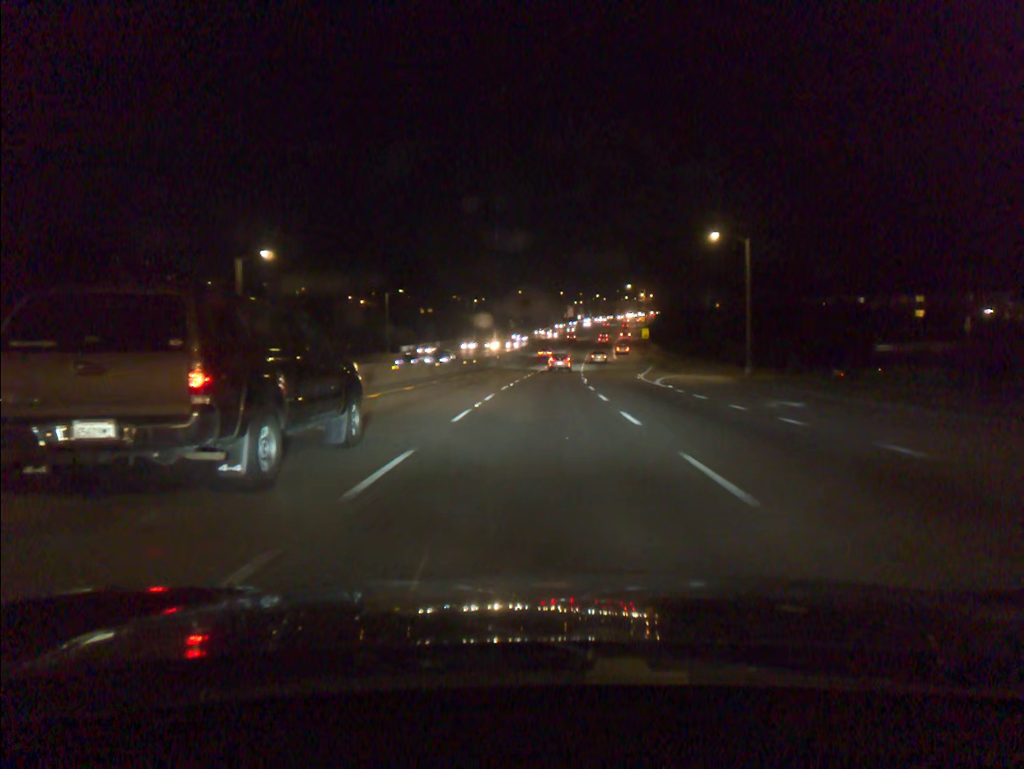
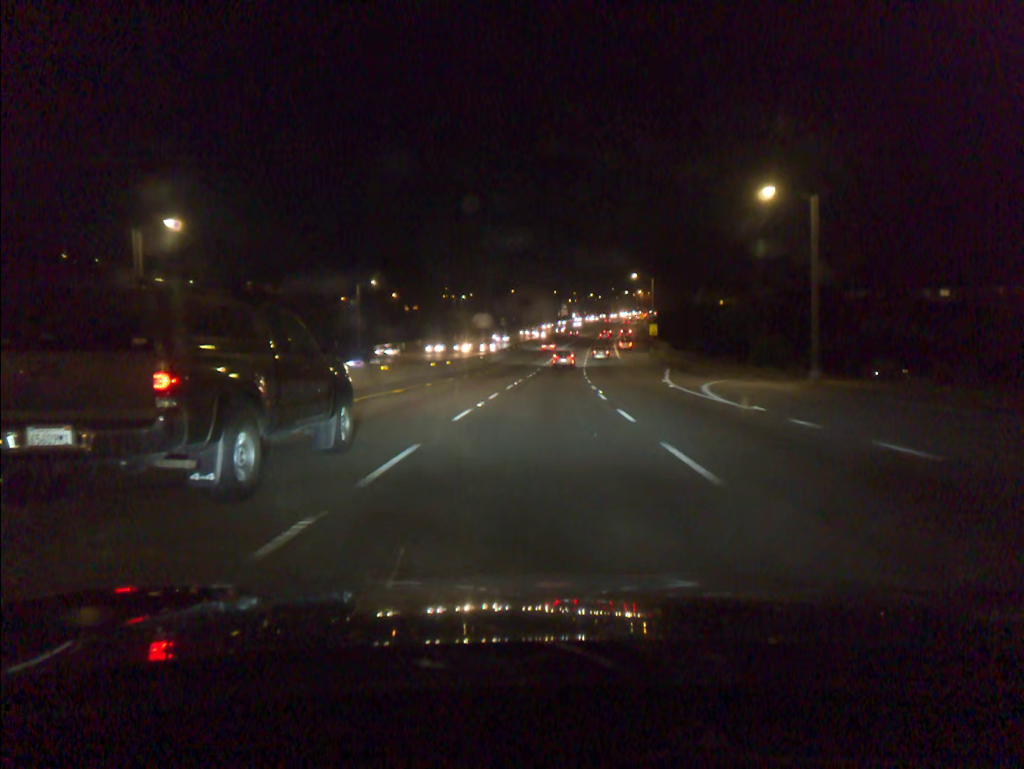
(+0.1, +14.1) m; 0°
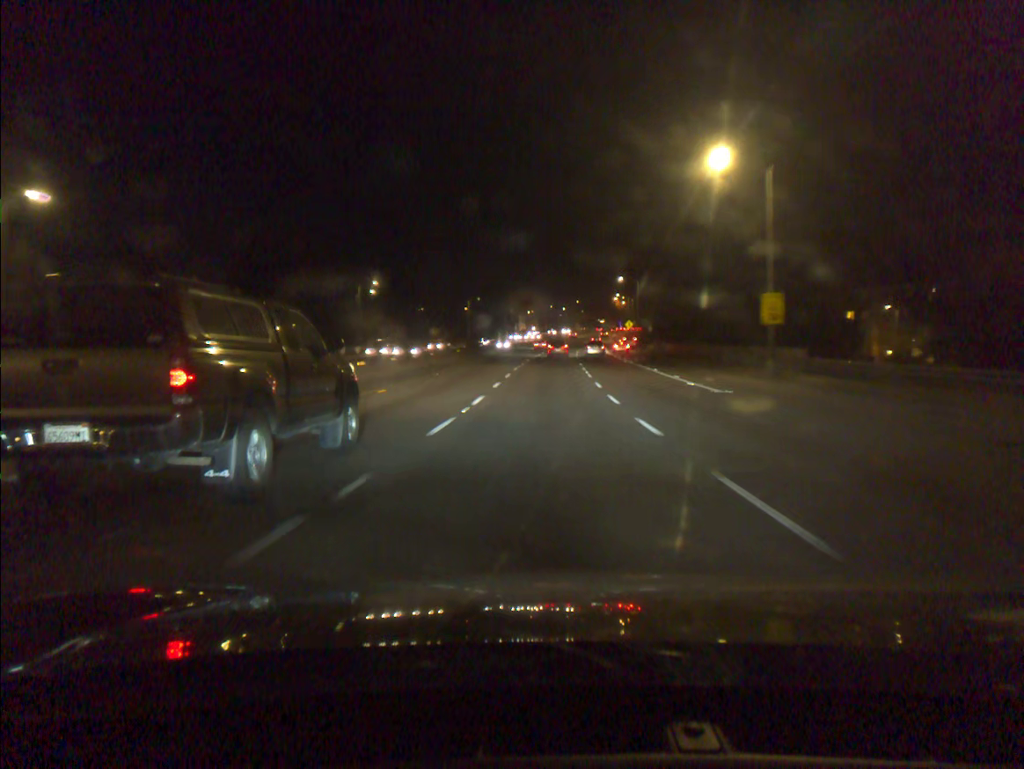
(+1.6, +61.7) m; +3°
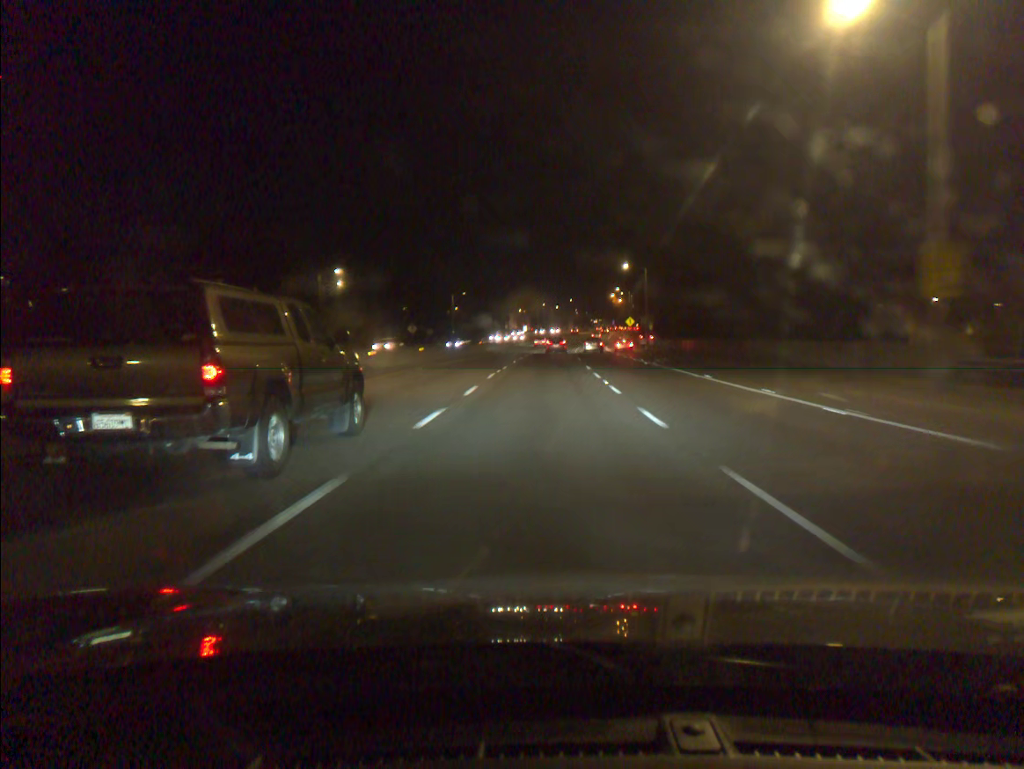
(+0.1, +15.3) m; 0°
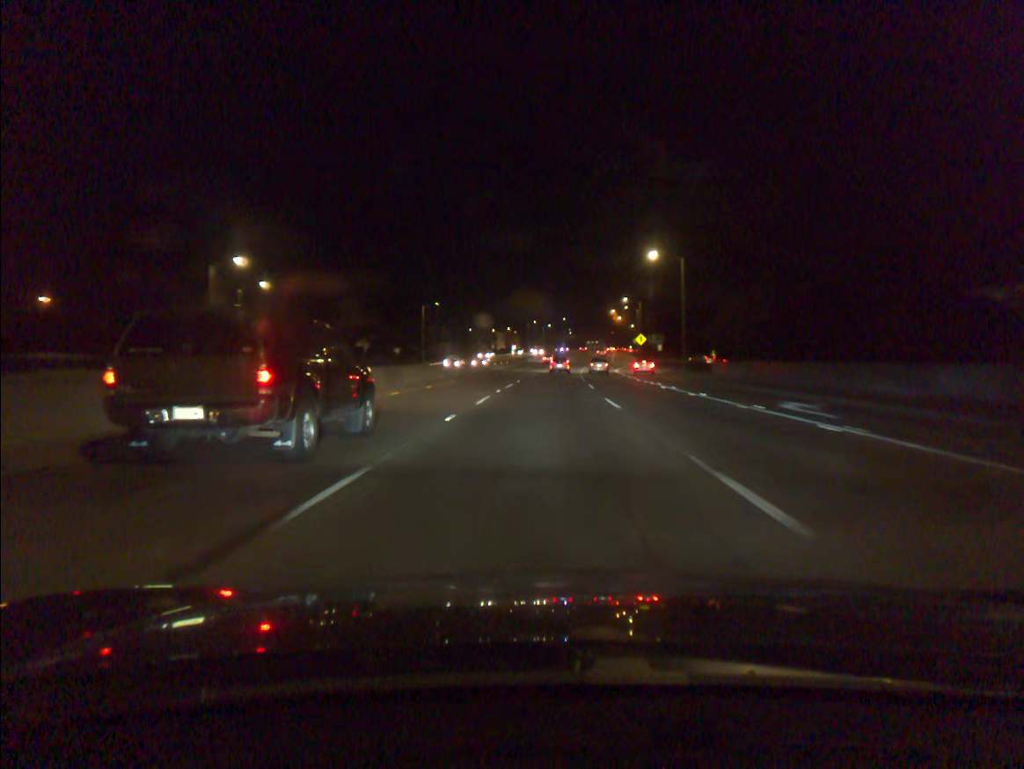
(+0.2, +28.1) m; +1°
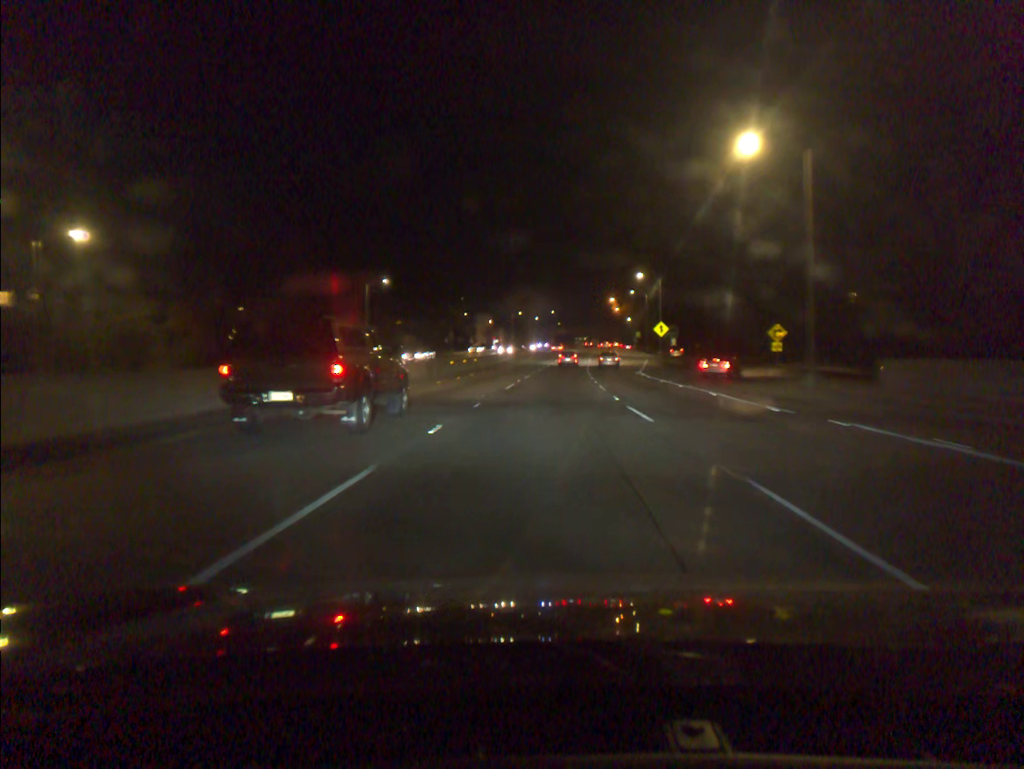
(+0.2, +31.0) m; +1°
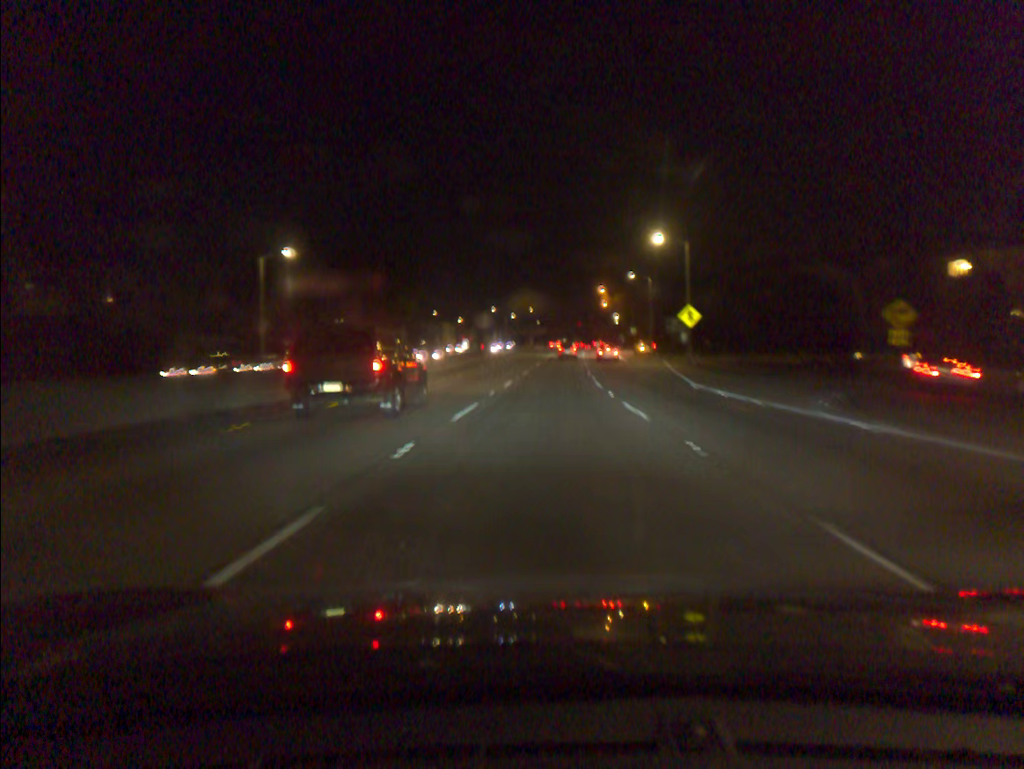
(+0.4, +27.7) m; +1°
